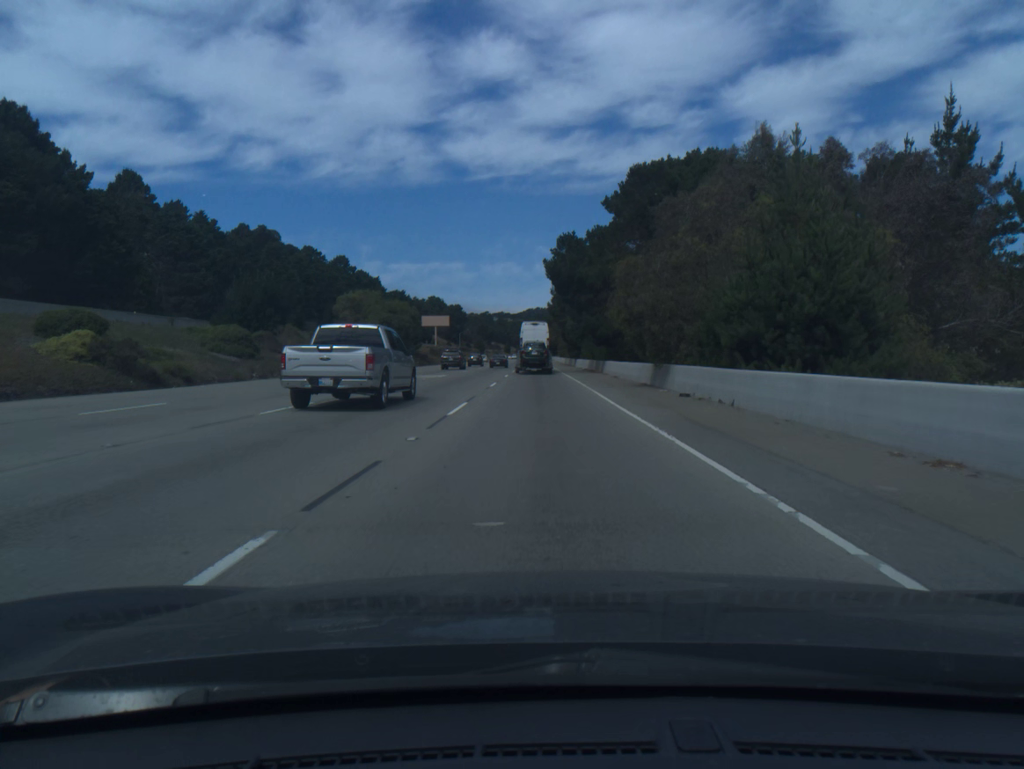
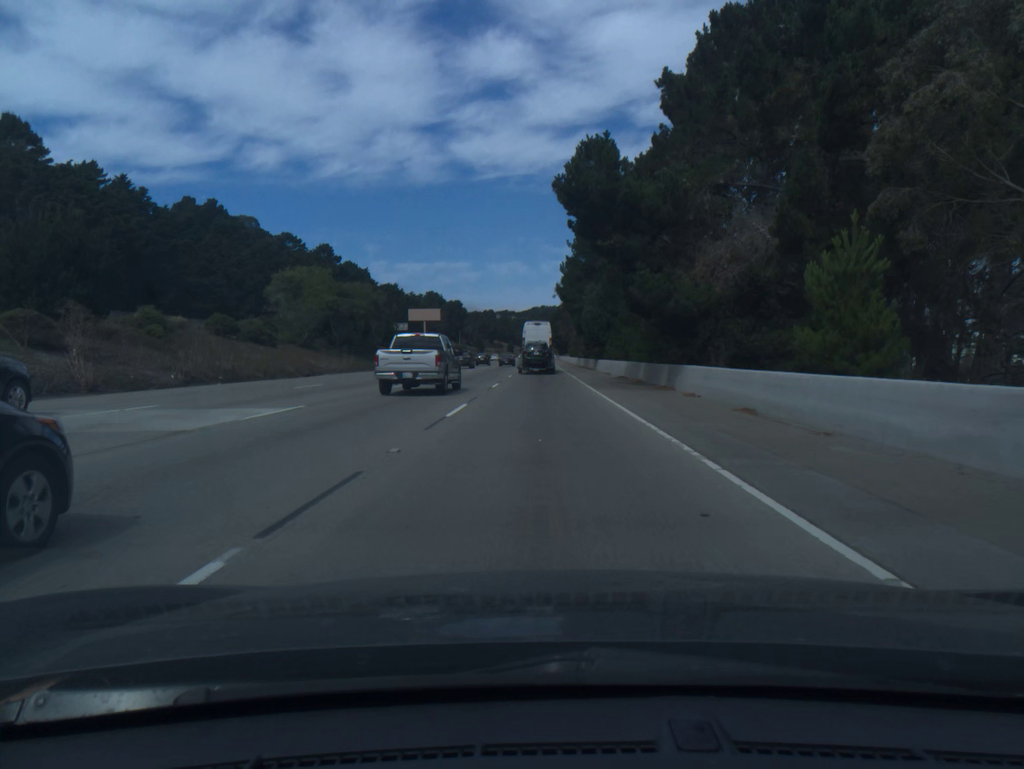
(0.0, +29.8) m; 0°
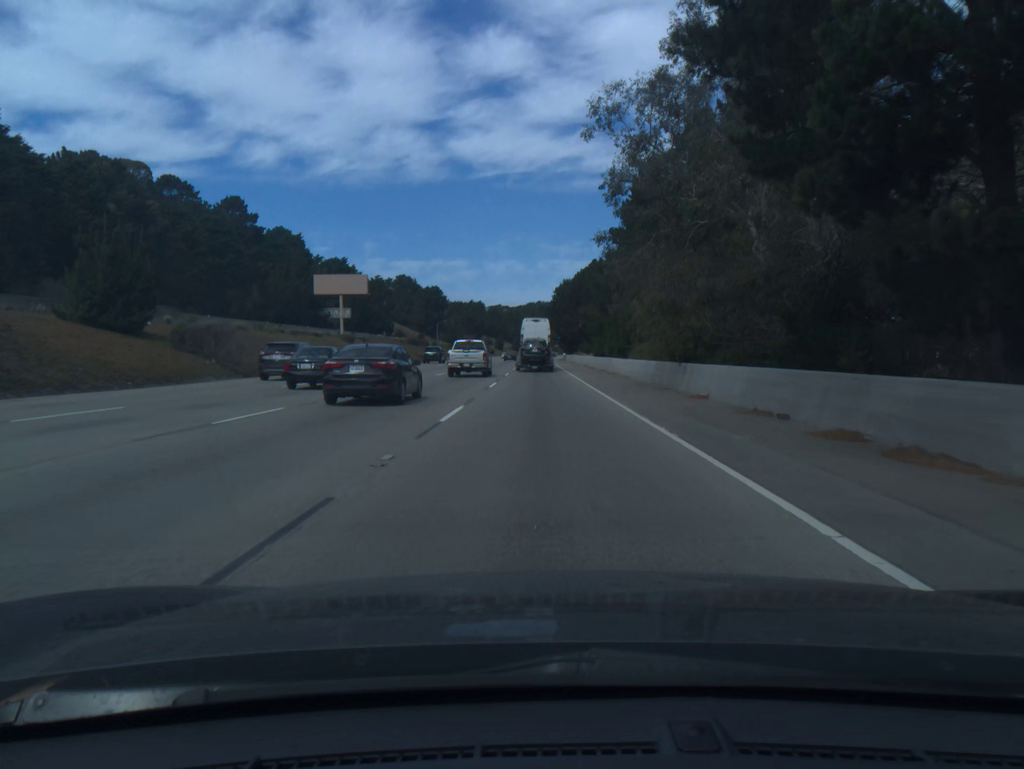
(-0.2, +74.5) m; 0°
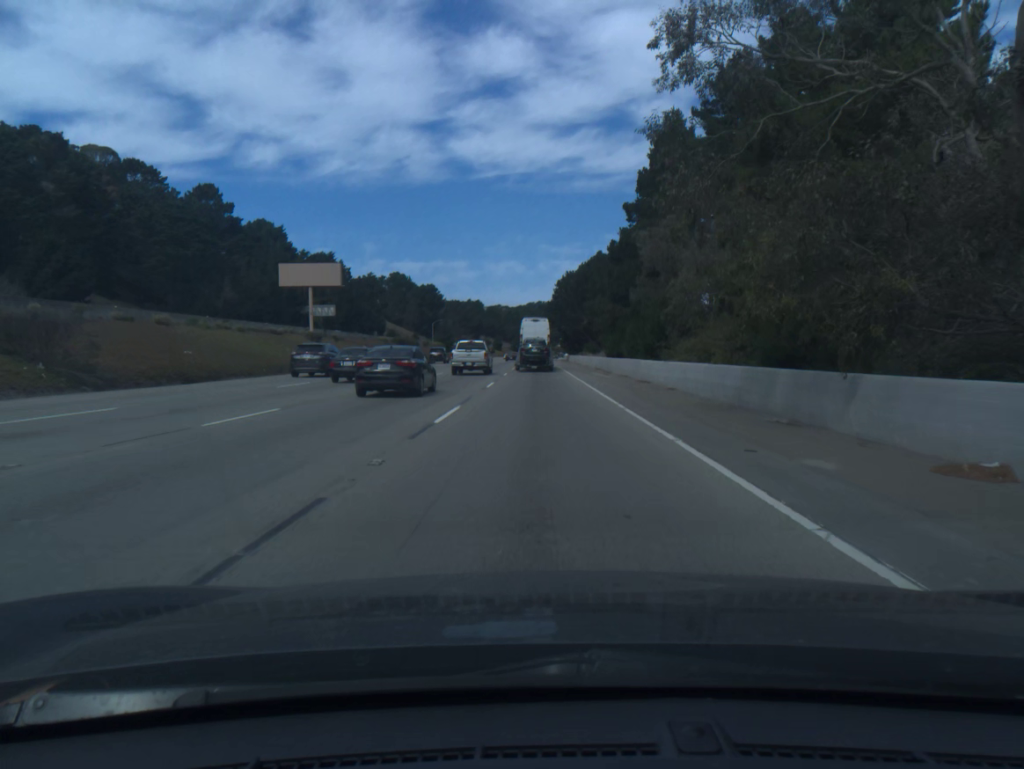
(0.0, +14.9) m; 0°
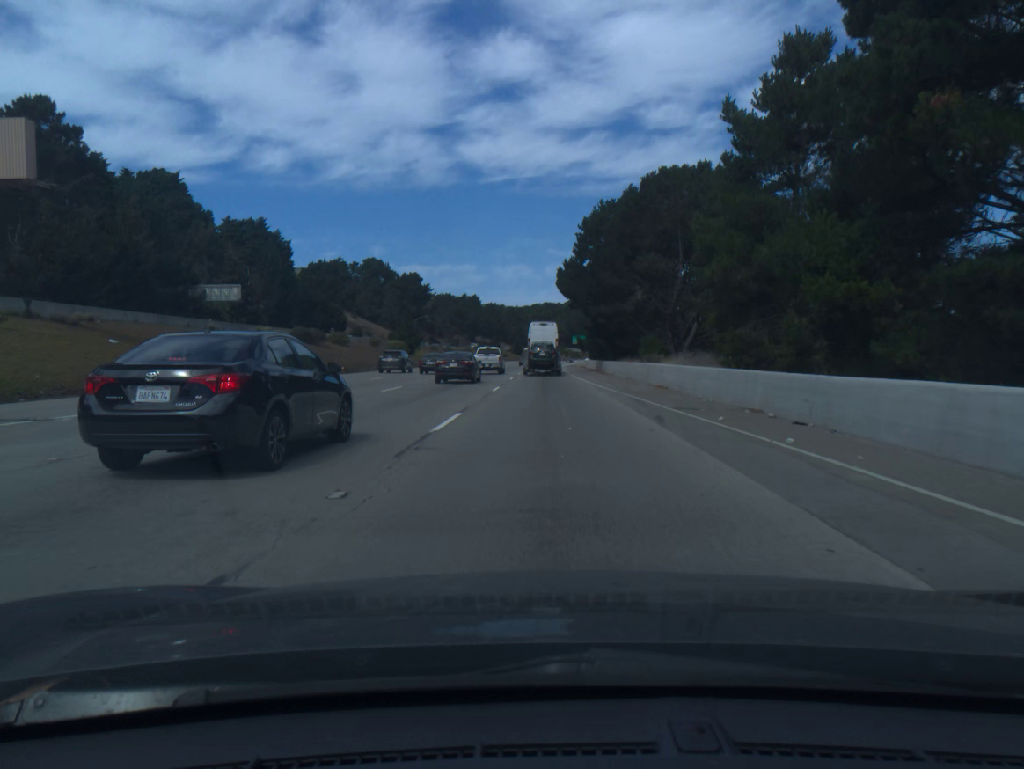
(-0.3, +59.3) m; 0°
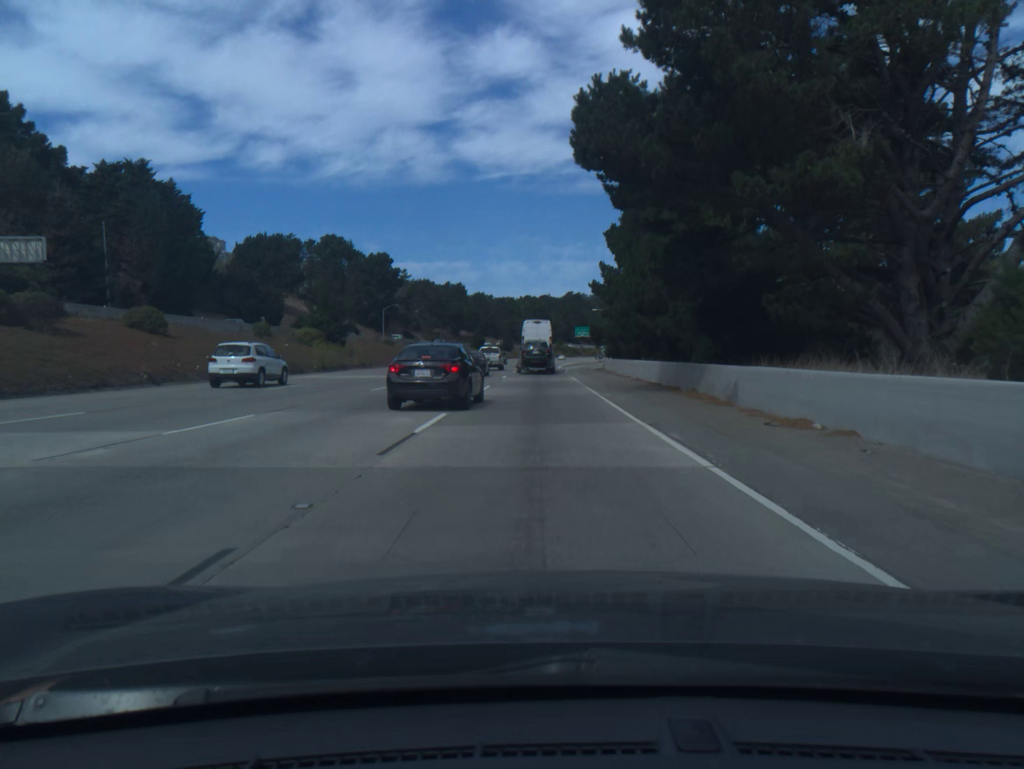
(+0.3, +44.3) m; 0°
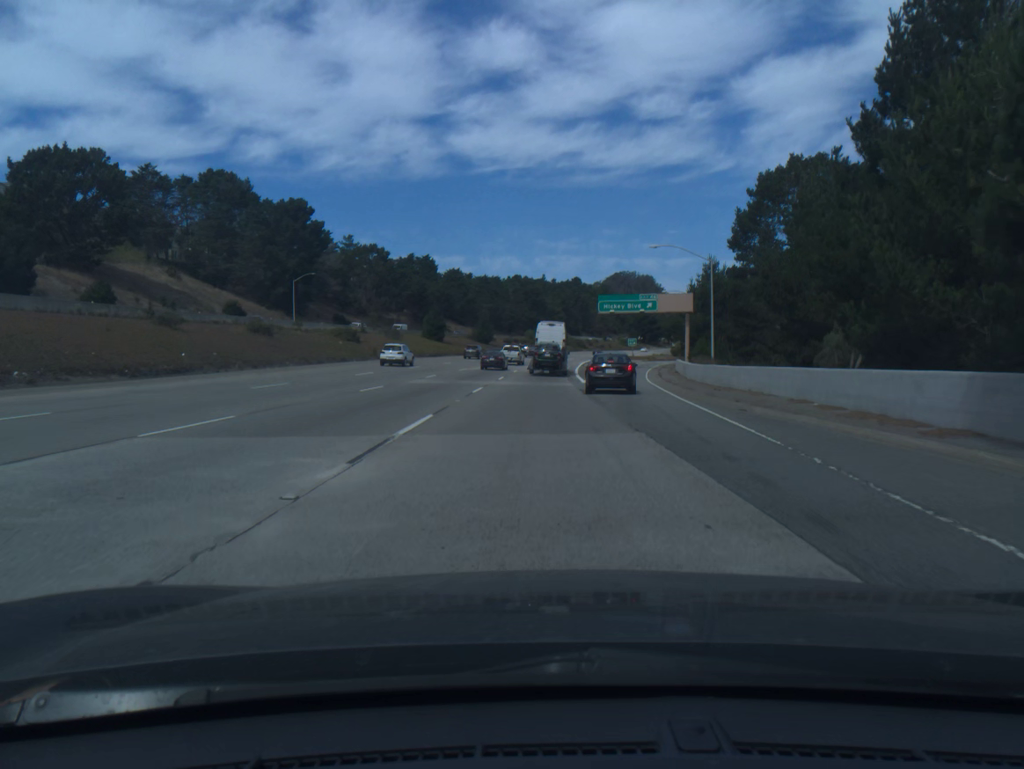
(+0.1, +73.4) m; +1°
